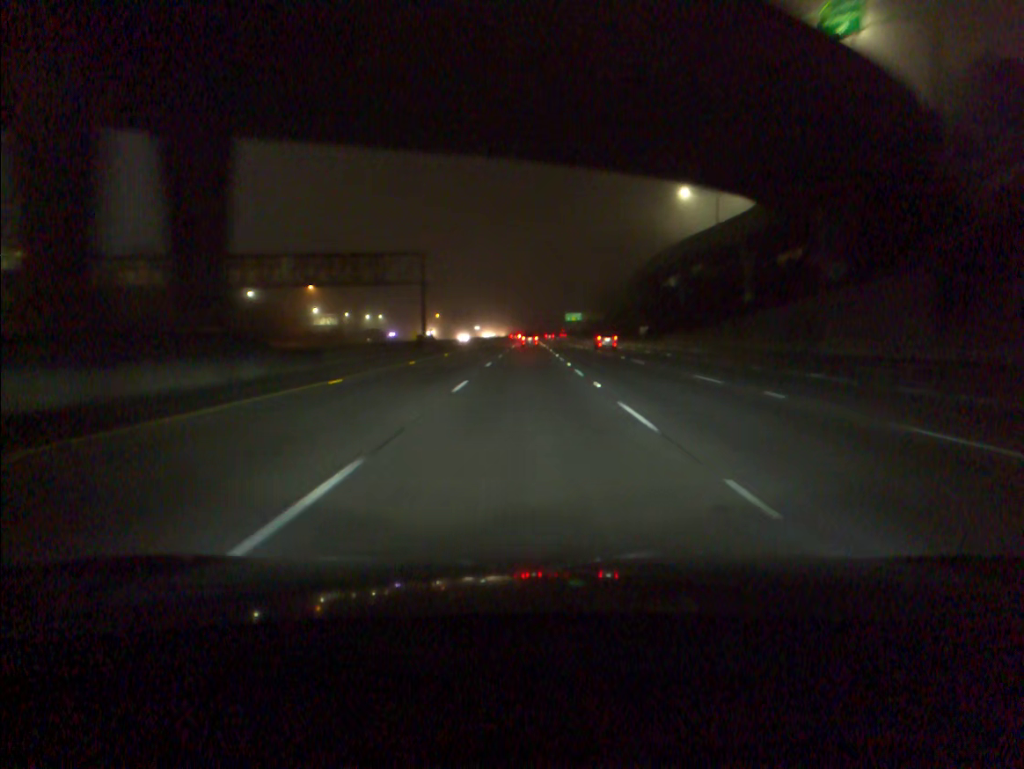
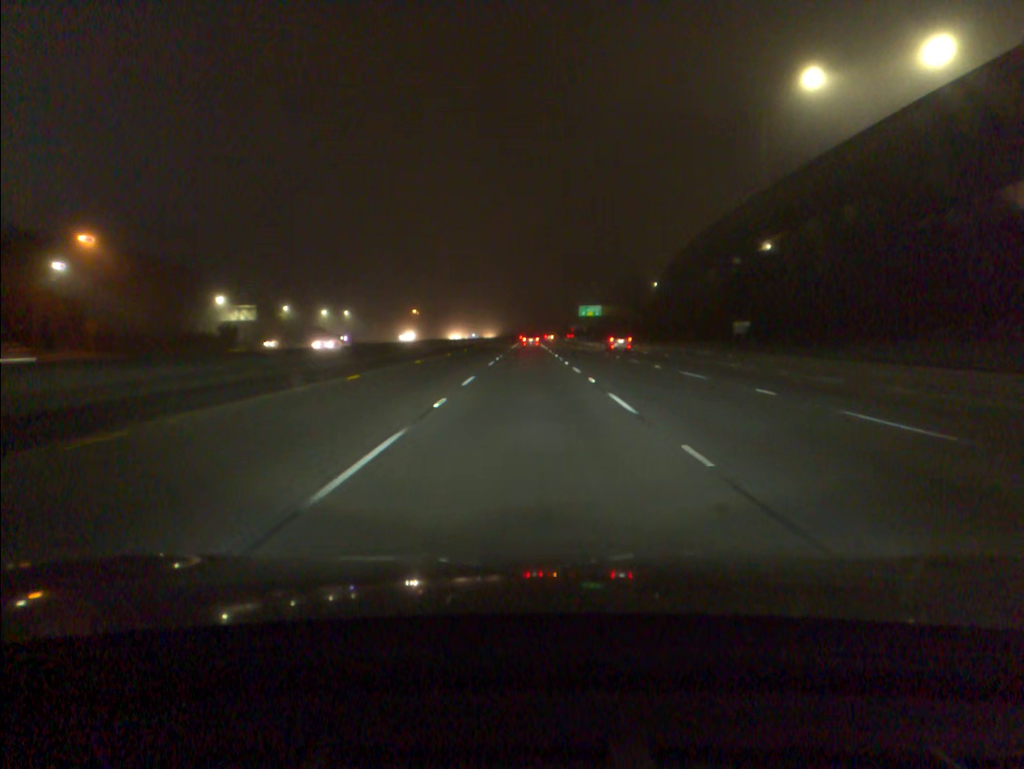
(-0.1, +70.6) m; 0°
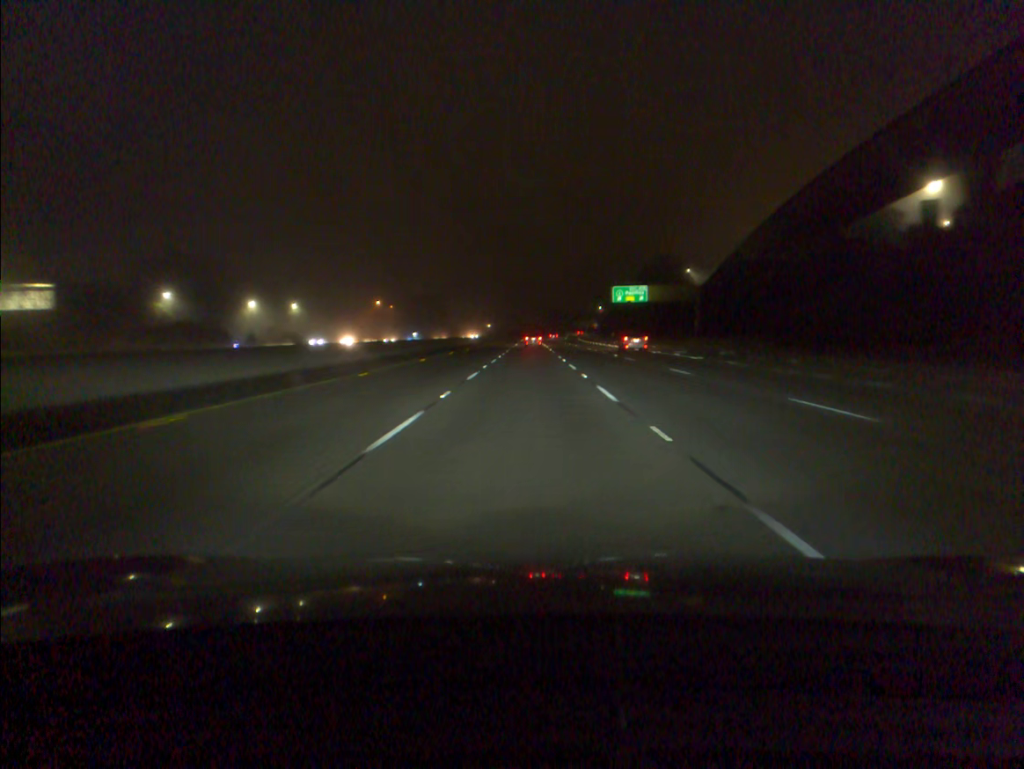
(+0.1, +70.6) m; 0°
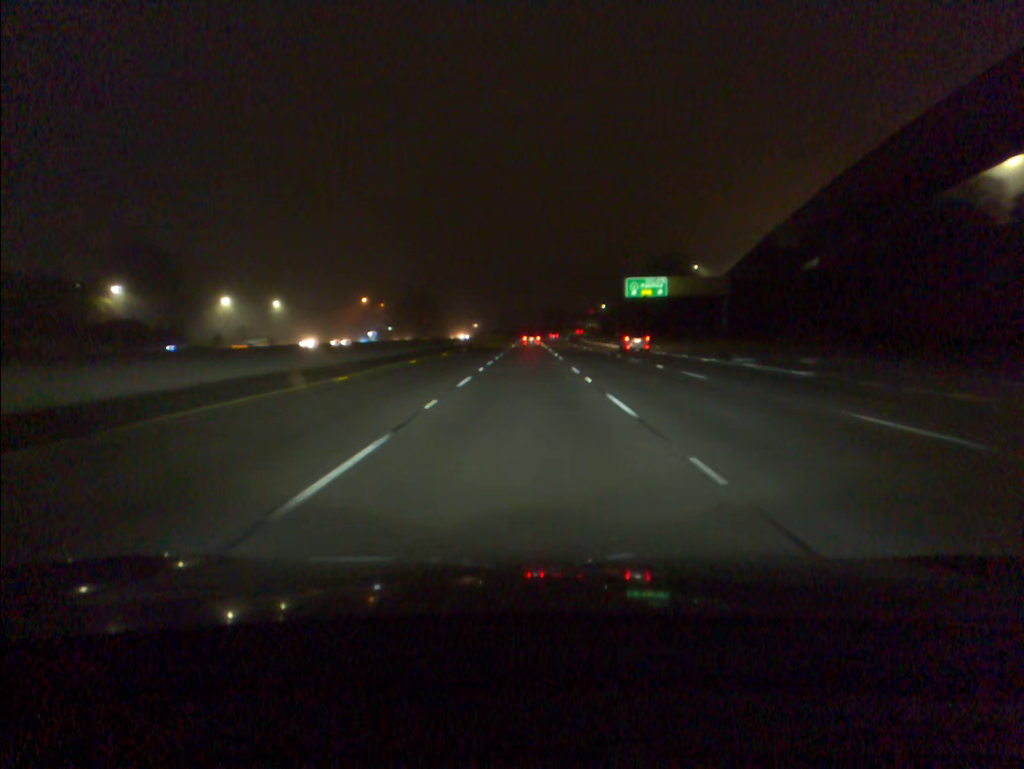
(0.0, +17.7) m; 0°
